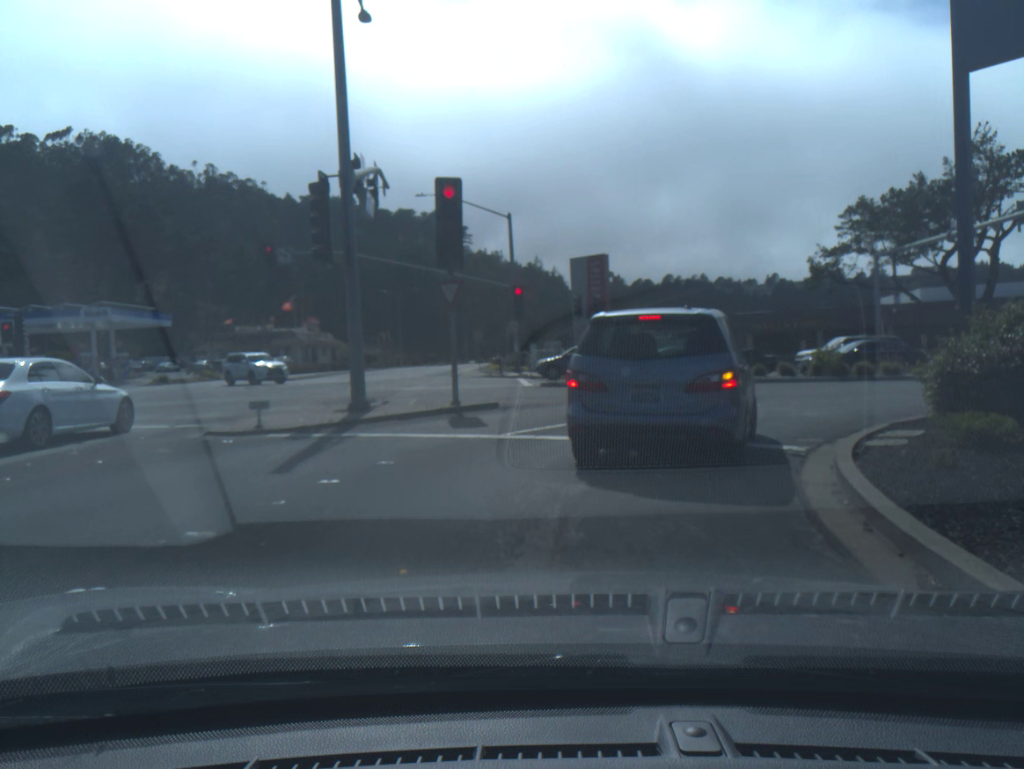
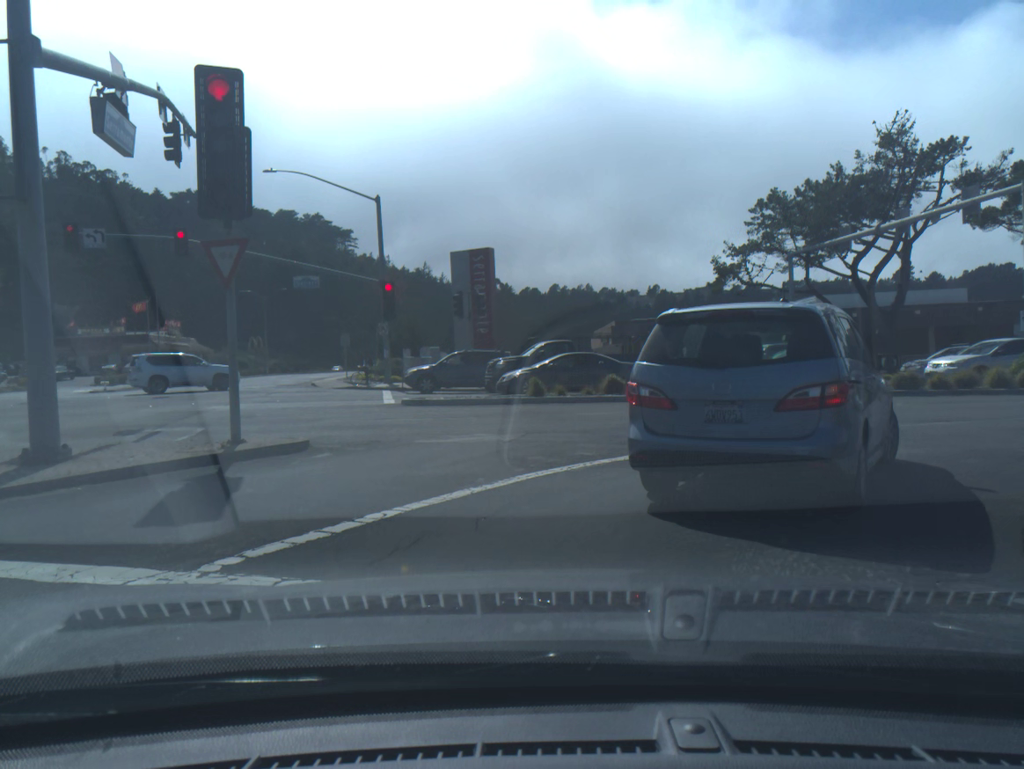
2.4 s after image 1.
(+0.5, +6.9) m; +9°
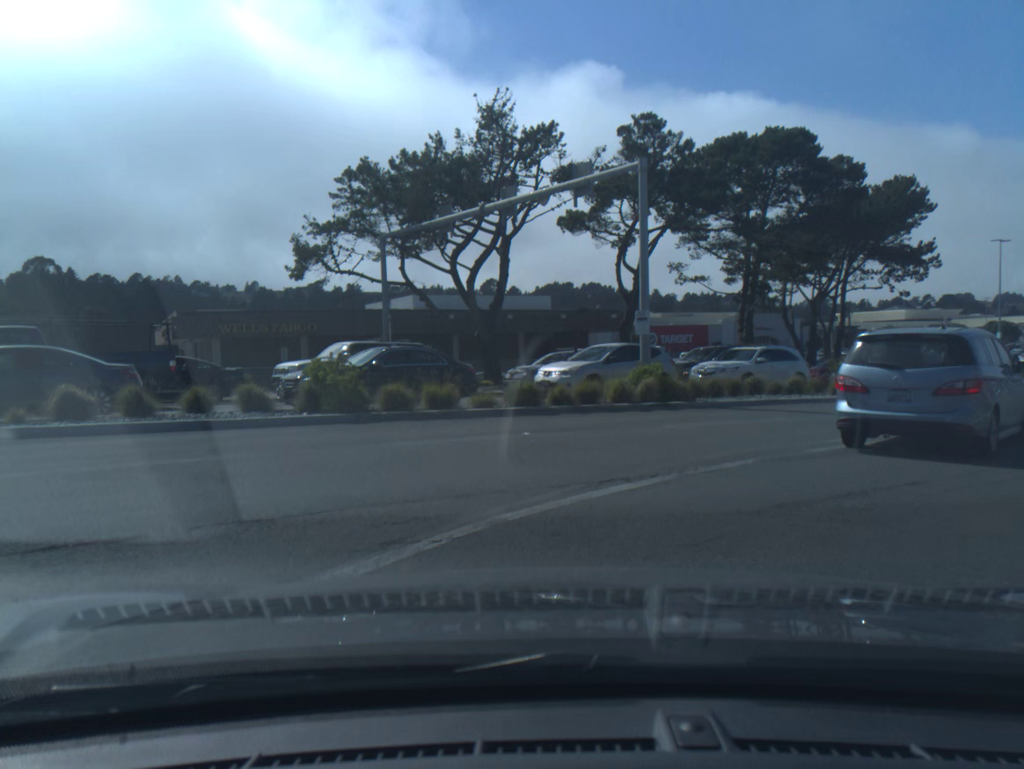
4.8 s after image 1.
(+2.3, +7.5) m; +31°
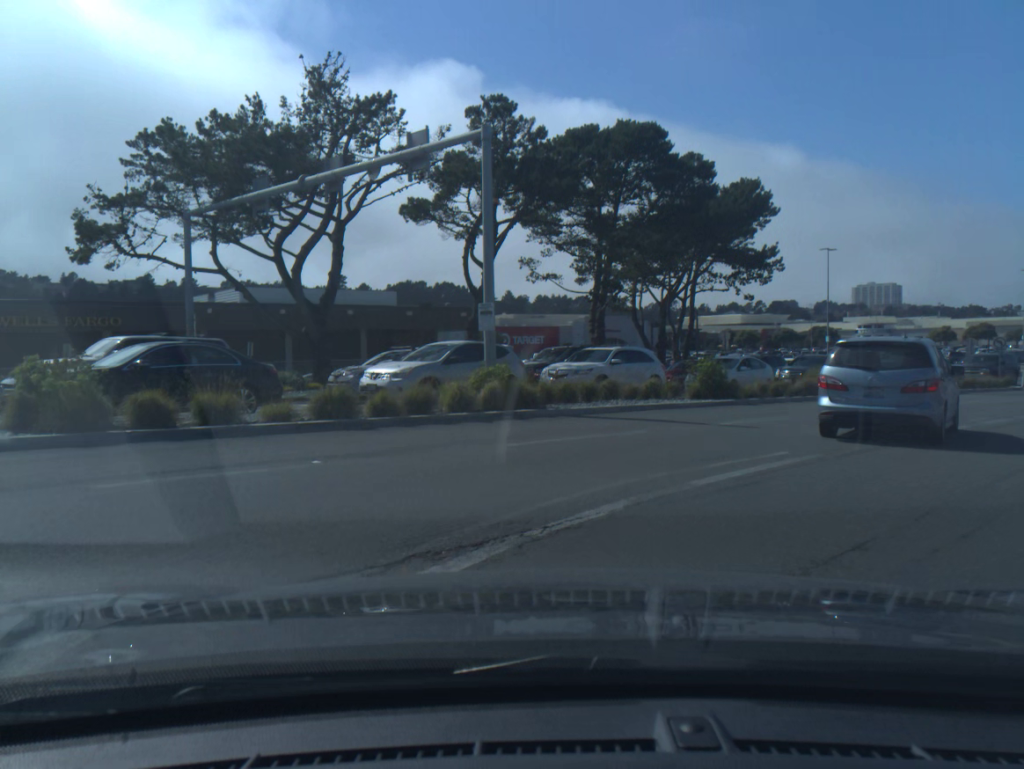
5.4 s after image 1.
(+0.3, +2.9) m; +11°
